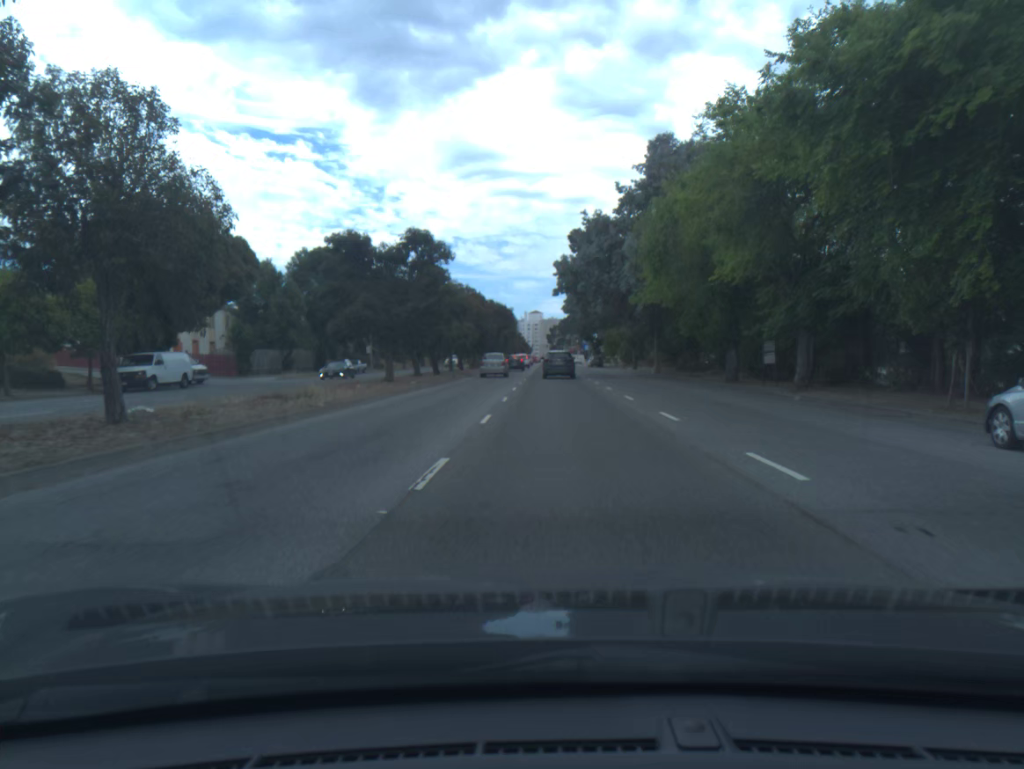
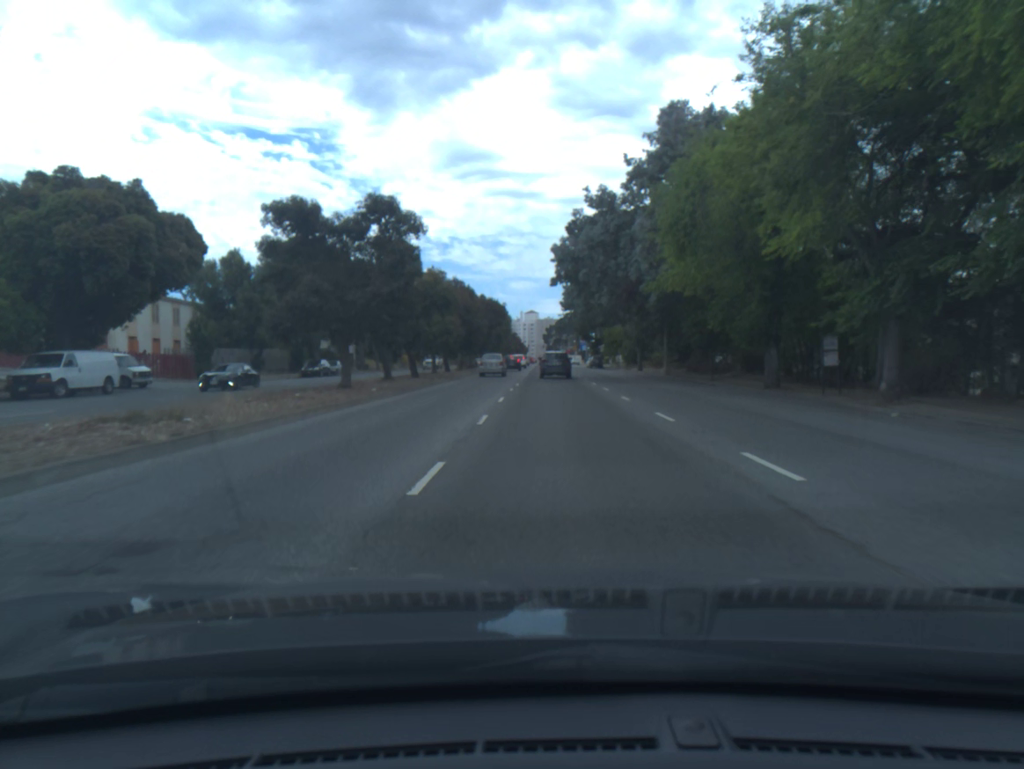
(0.0, +7.3) m; 0°
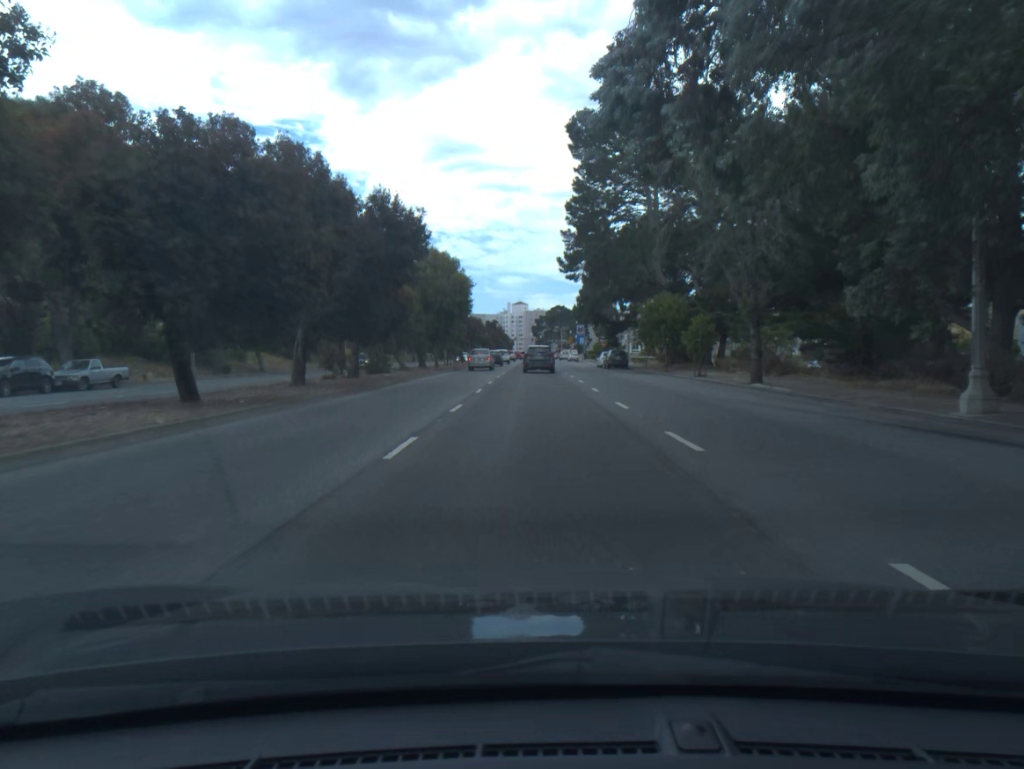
(+0.2, +41.3) m; 0°
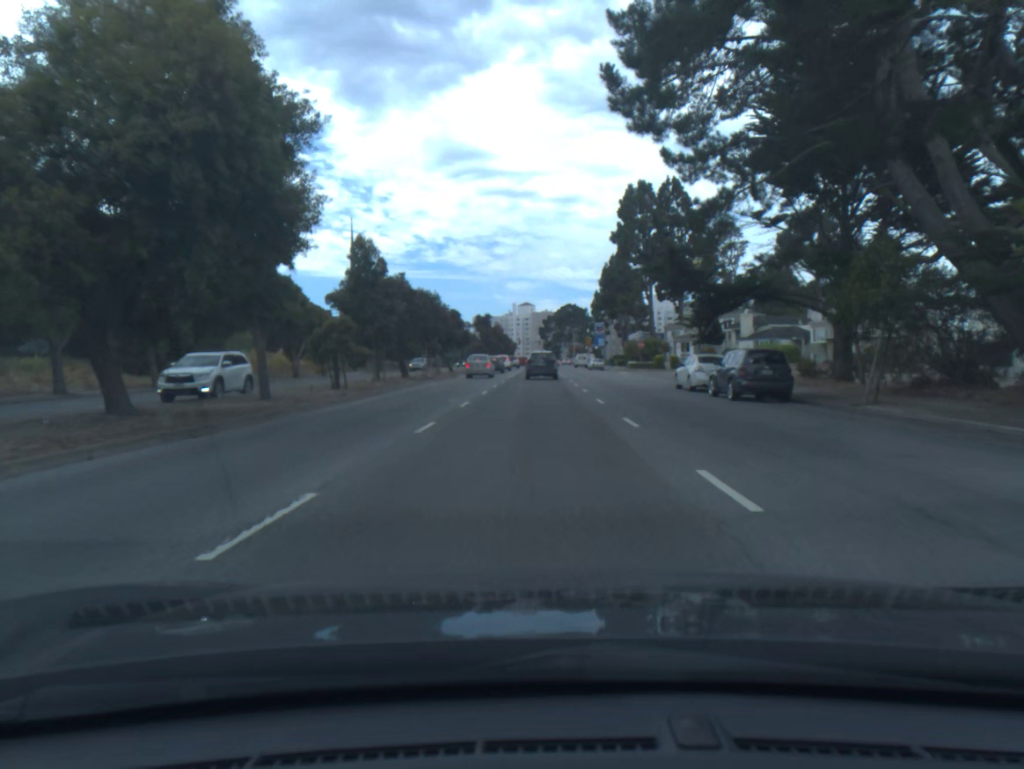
(-0.2, +40.0) m; -1°
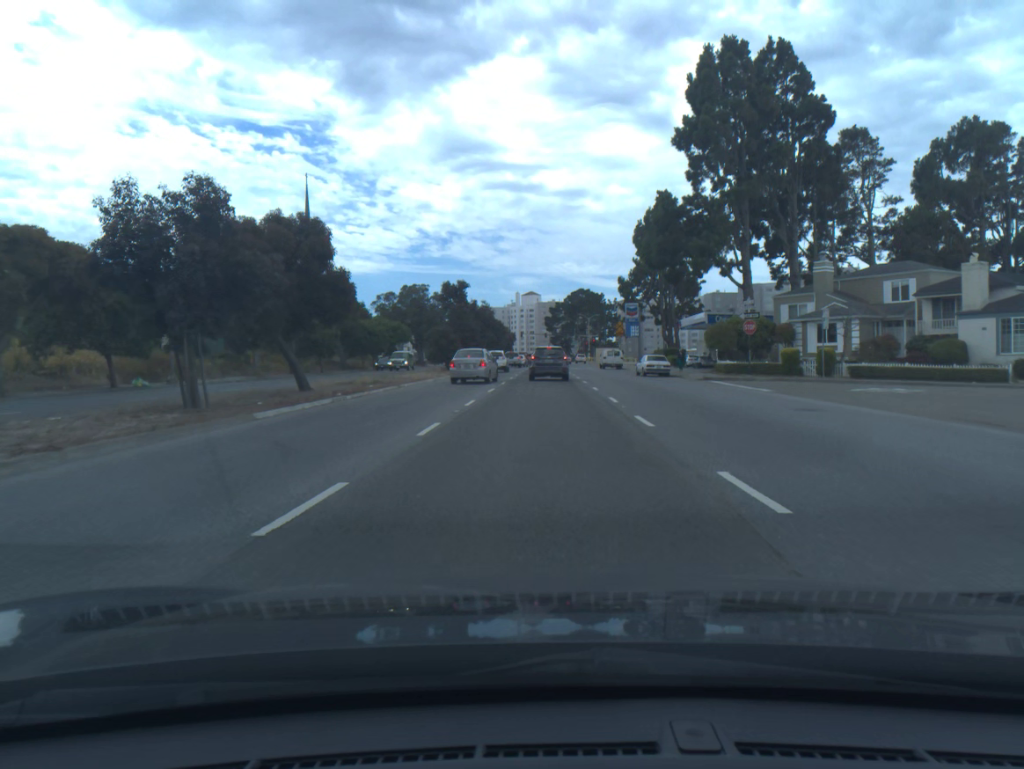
(-0.1, +43.2) m; 0°
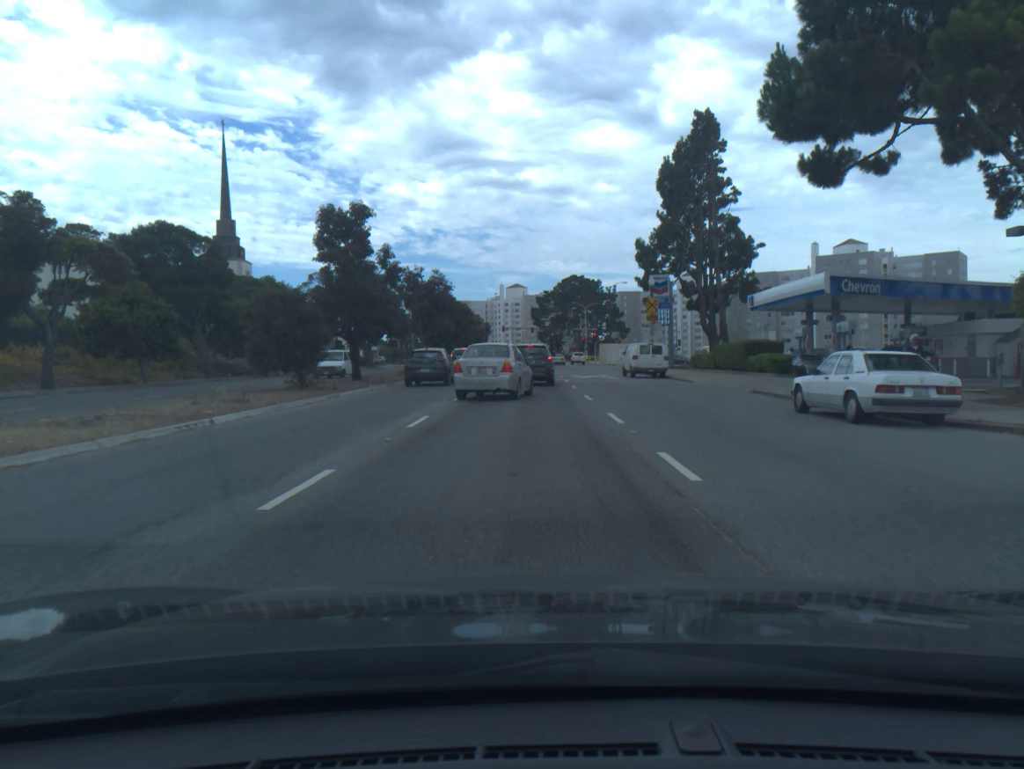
(+0.4, +35.1) m; +1°
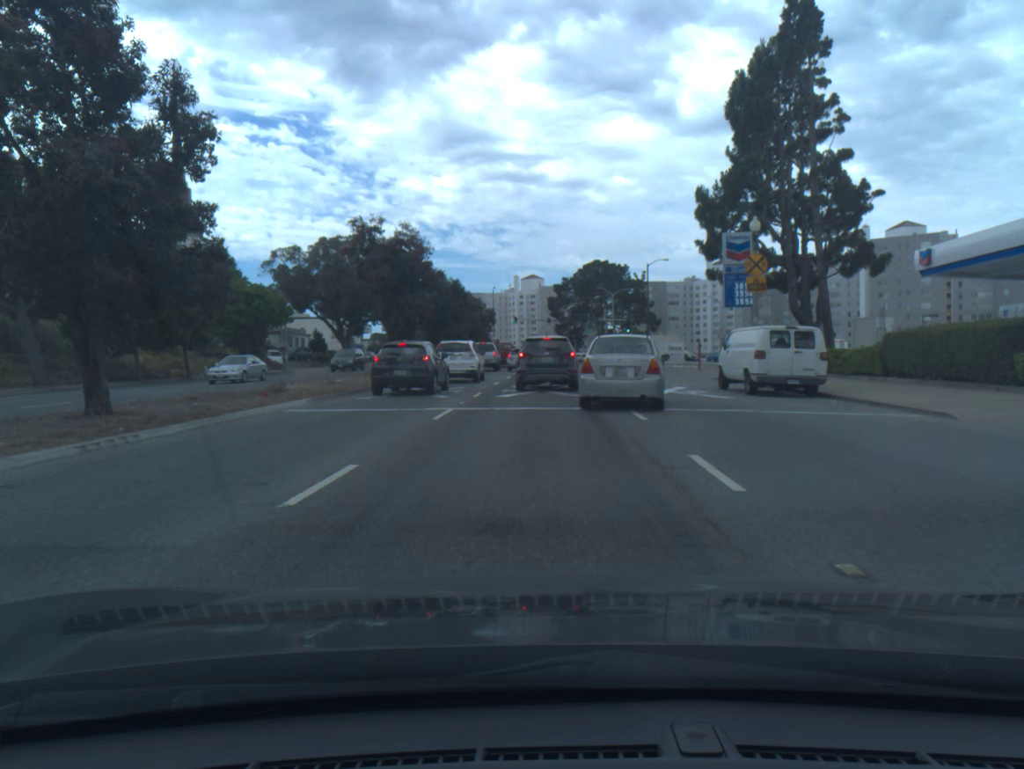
(-0.4, +22.0) m; -2°
